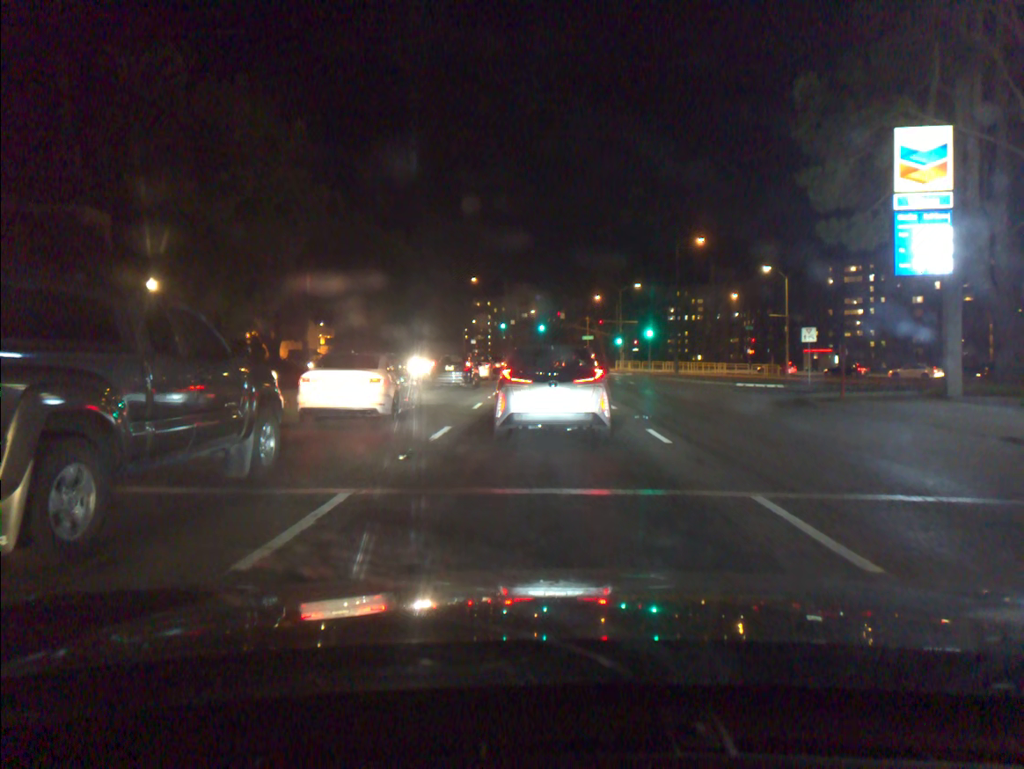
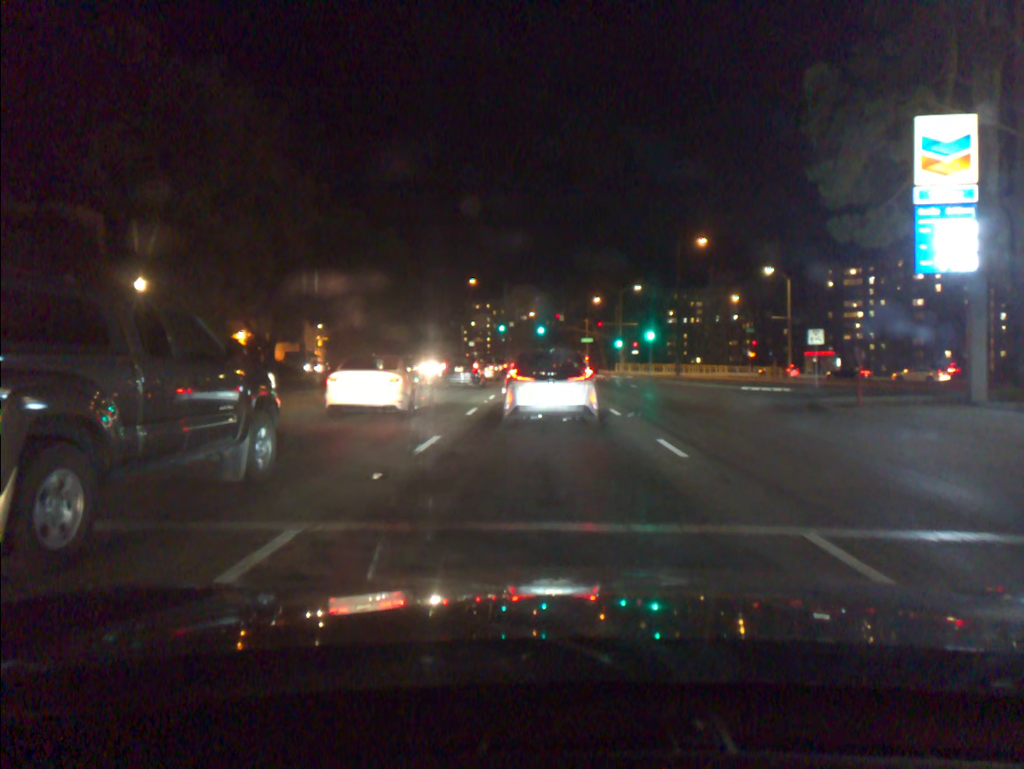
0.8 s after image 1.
(0.0, +1.4) m; 0°
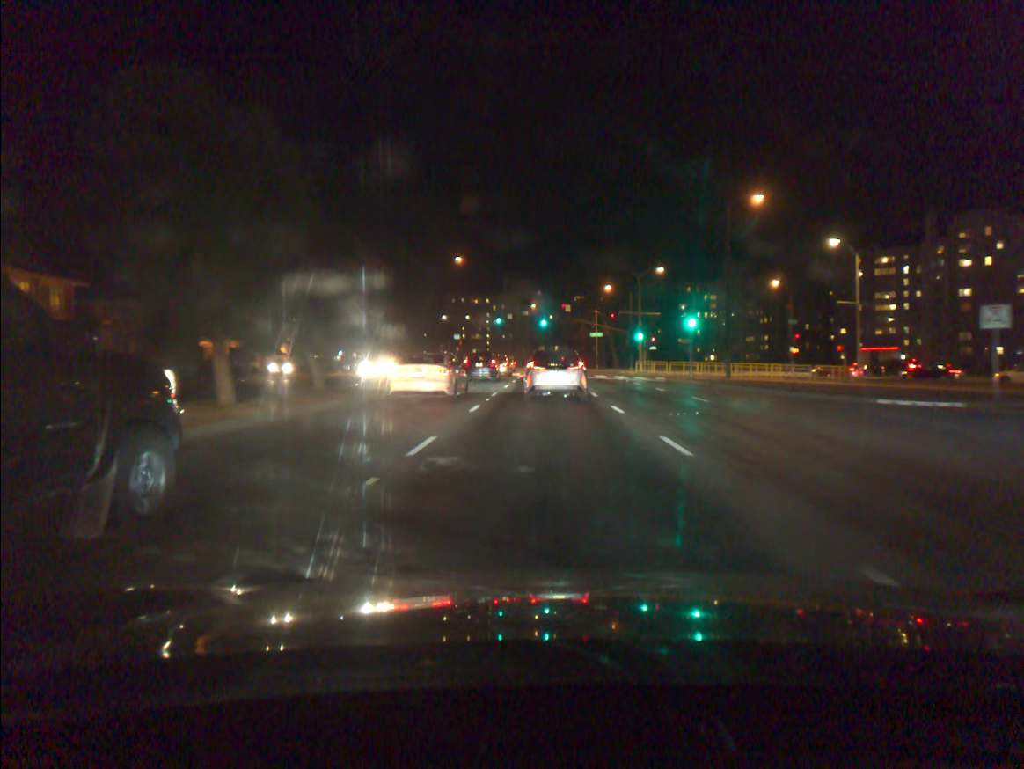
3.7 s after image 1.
(-0.1, +15.8) m; 0°
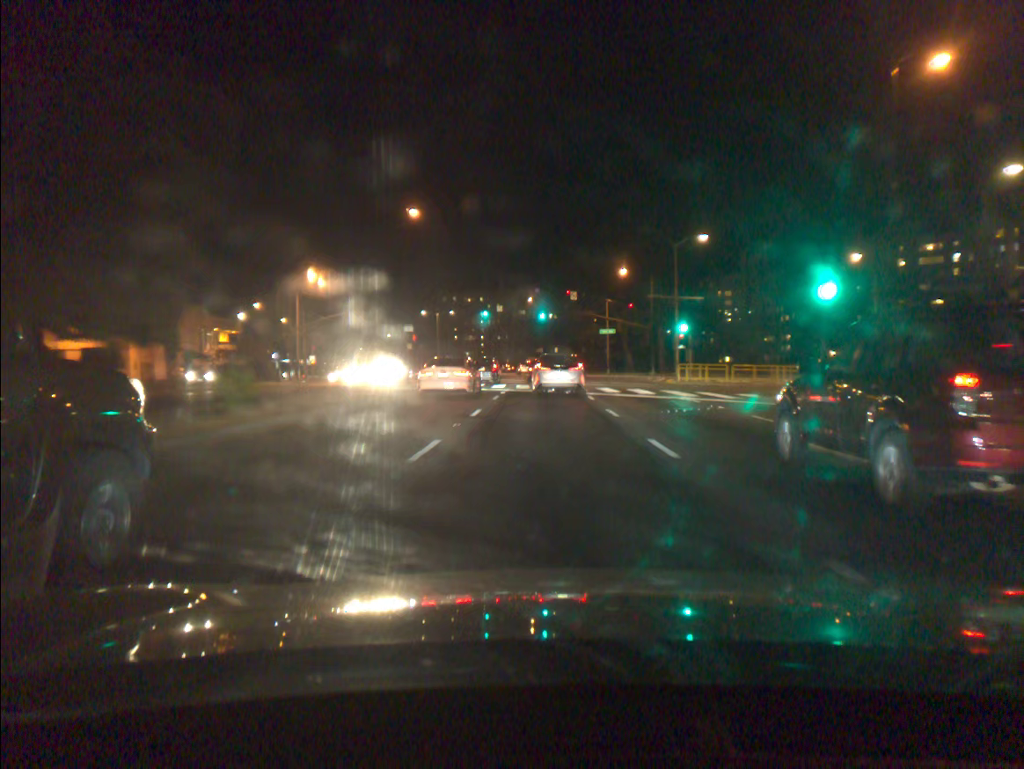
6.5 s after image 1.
(+0.1, +22.8) m; 0°
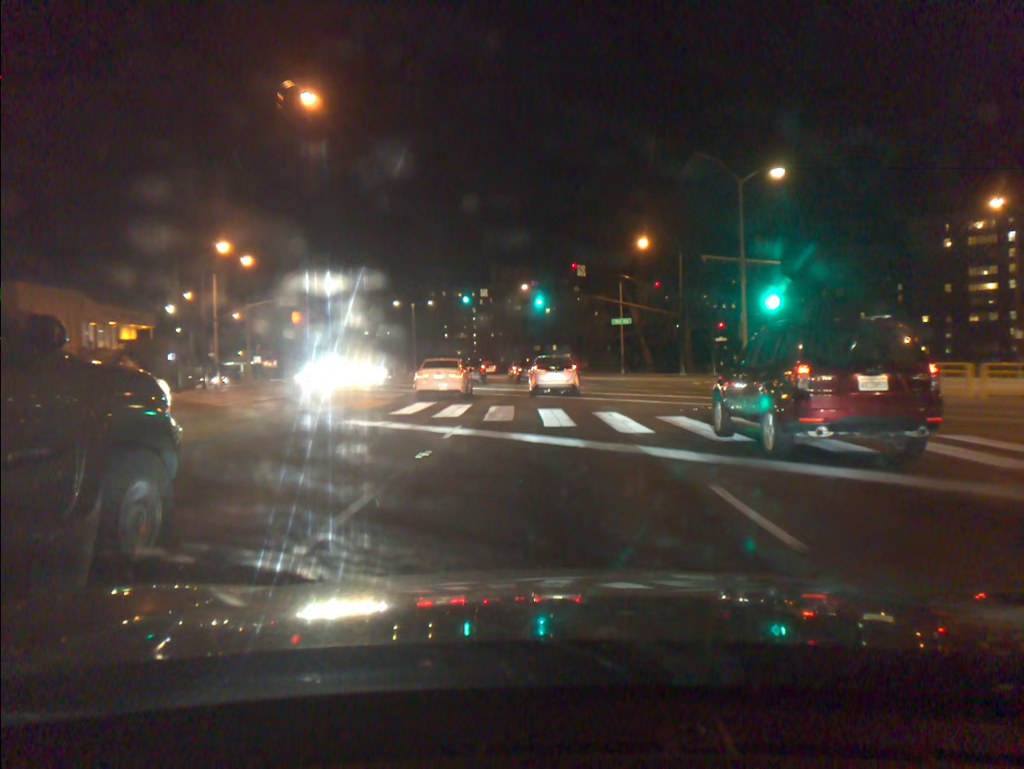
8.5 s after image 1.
(+0.1, +19.6) m; 0°
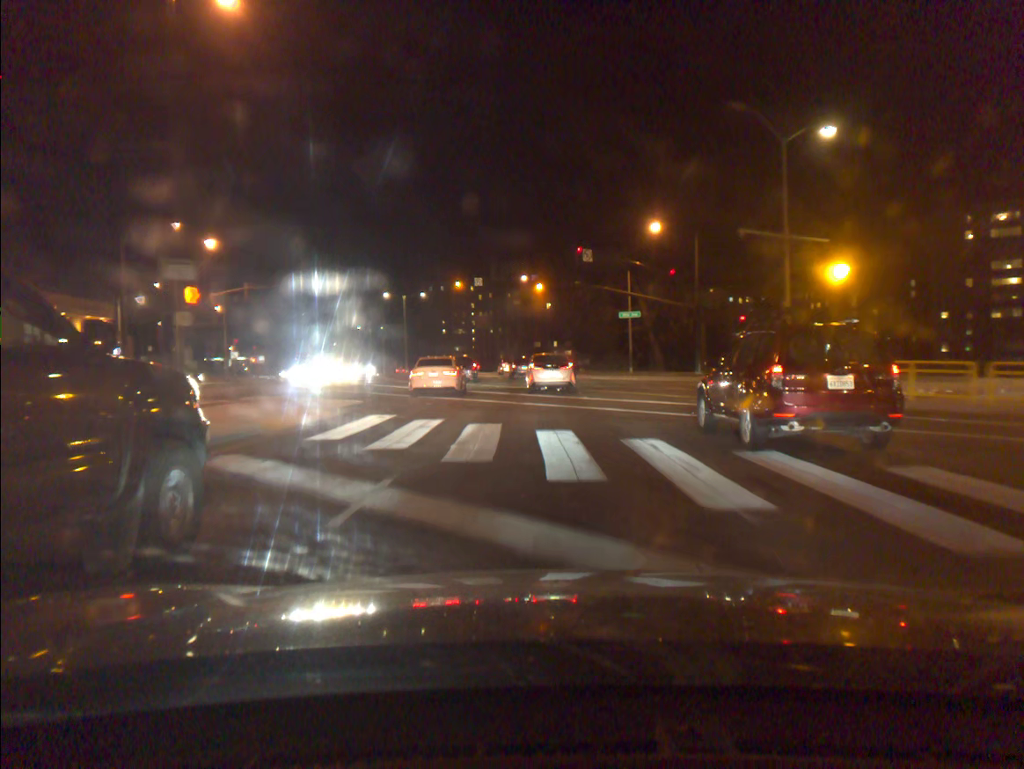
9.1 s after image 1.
(0.0, +6.7) m; 0°
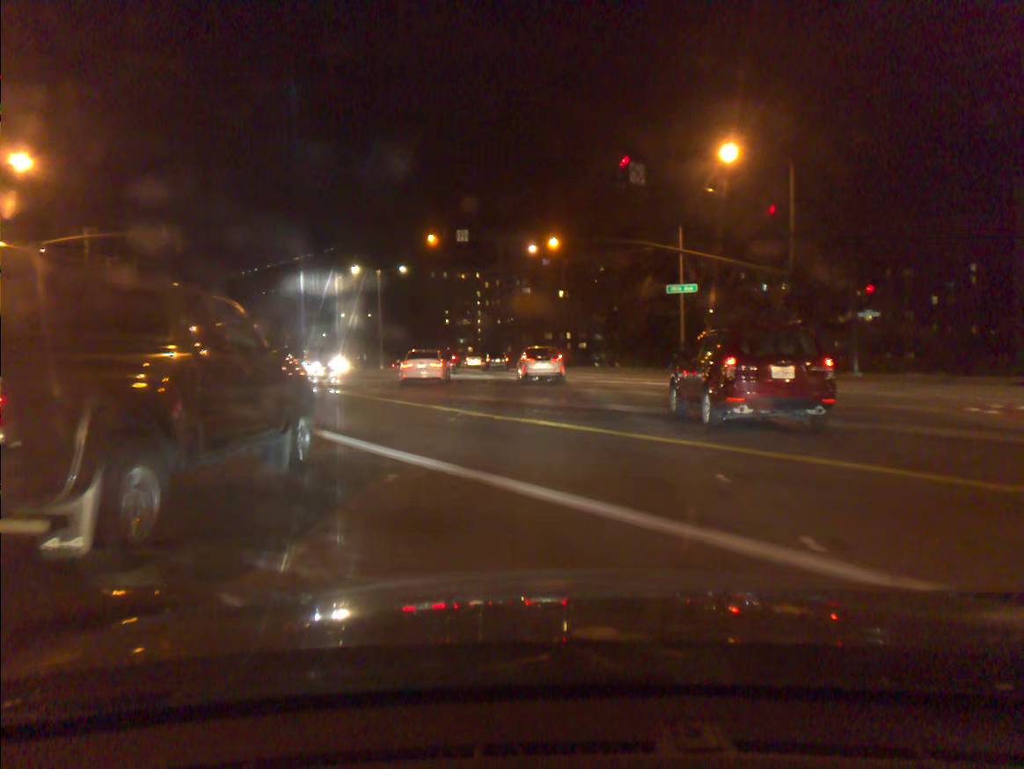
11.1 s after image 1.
(-0.2, +20.5) m; -1°
